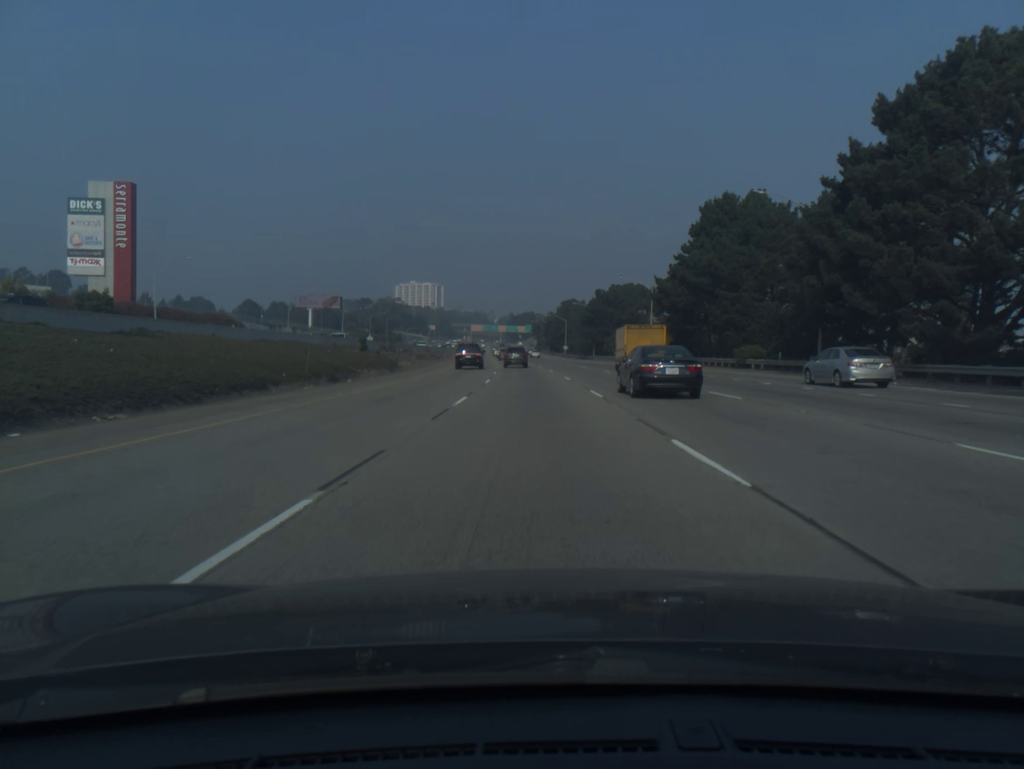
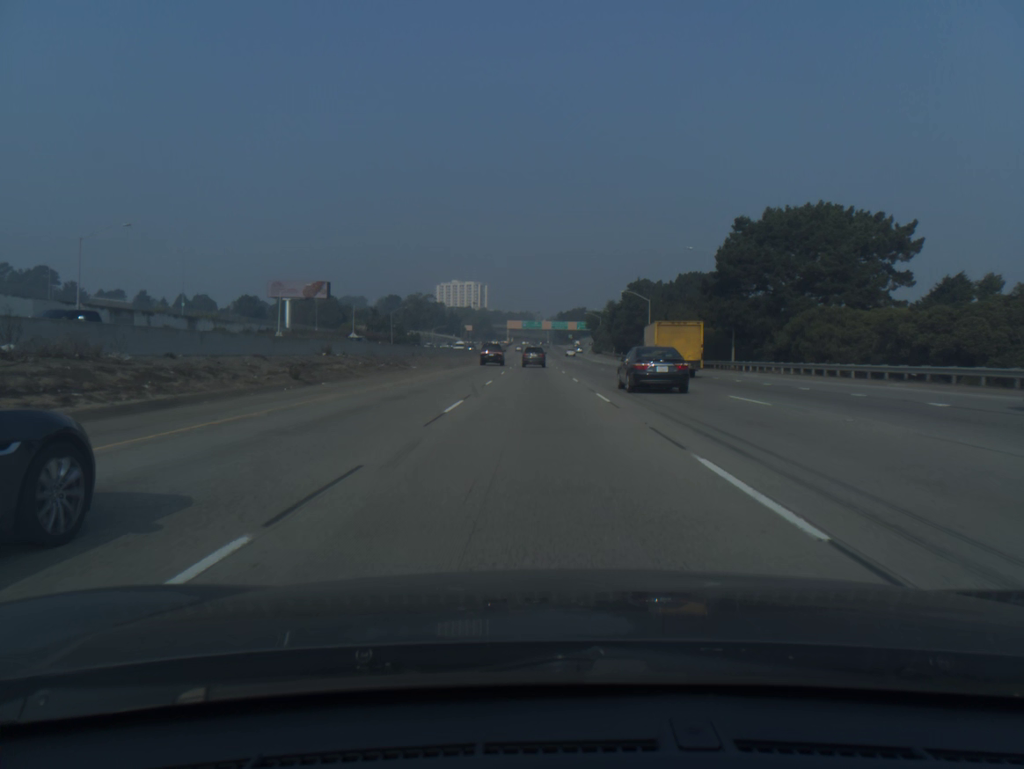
(-2.3, +75.1) m; -4°
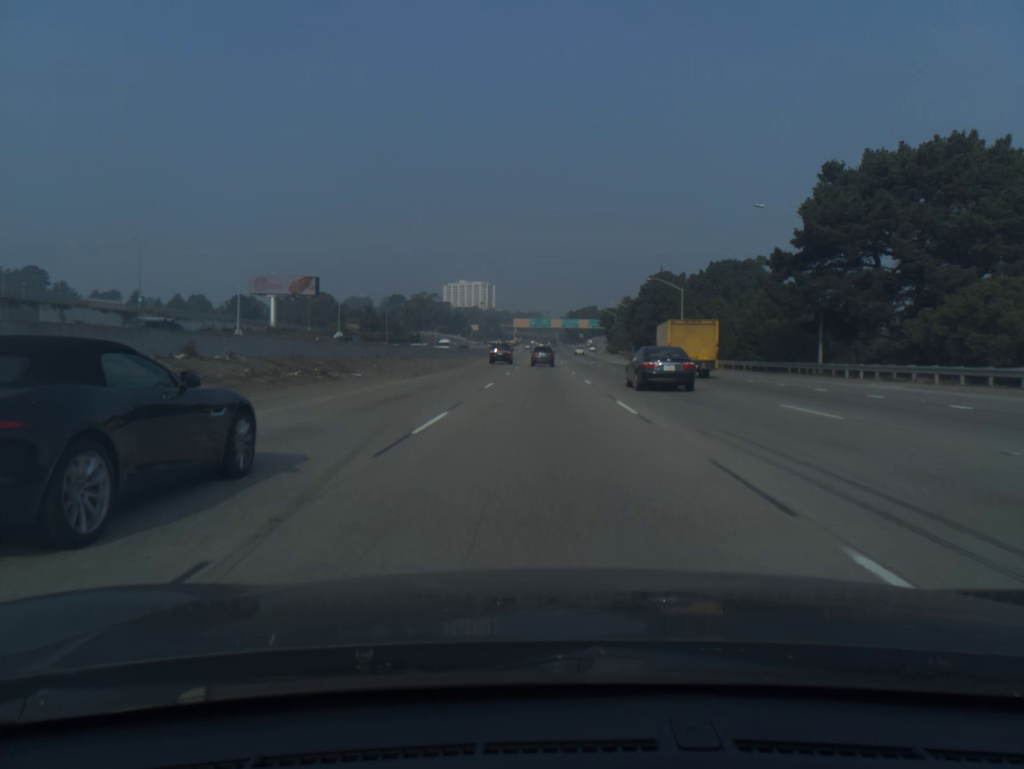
(-0.1, +18.8) m; -1°
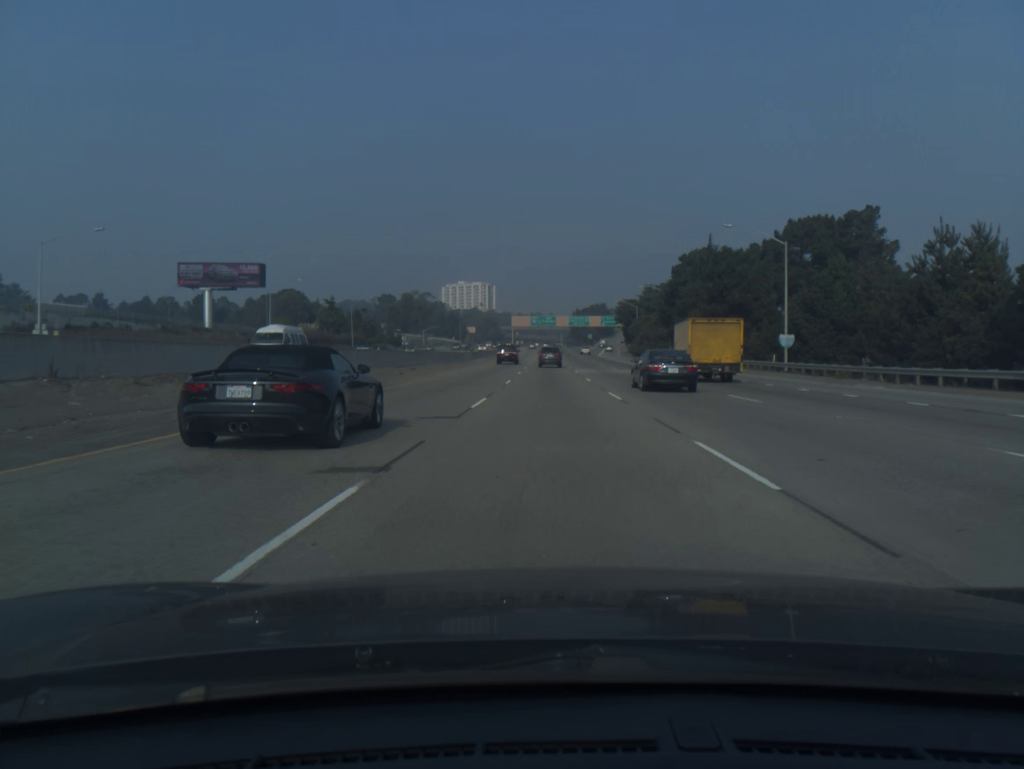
(-0.1, +37.6) m; 0°
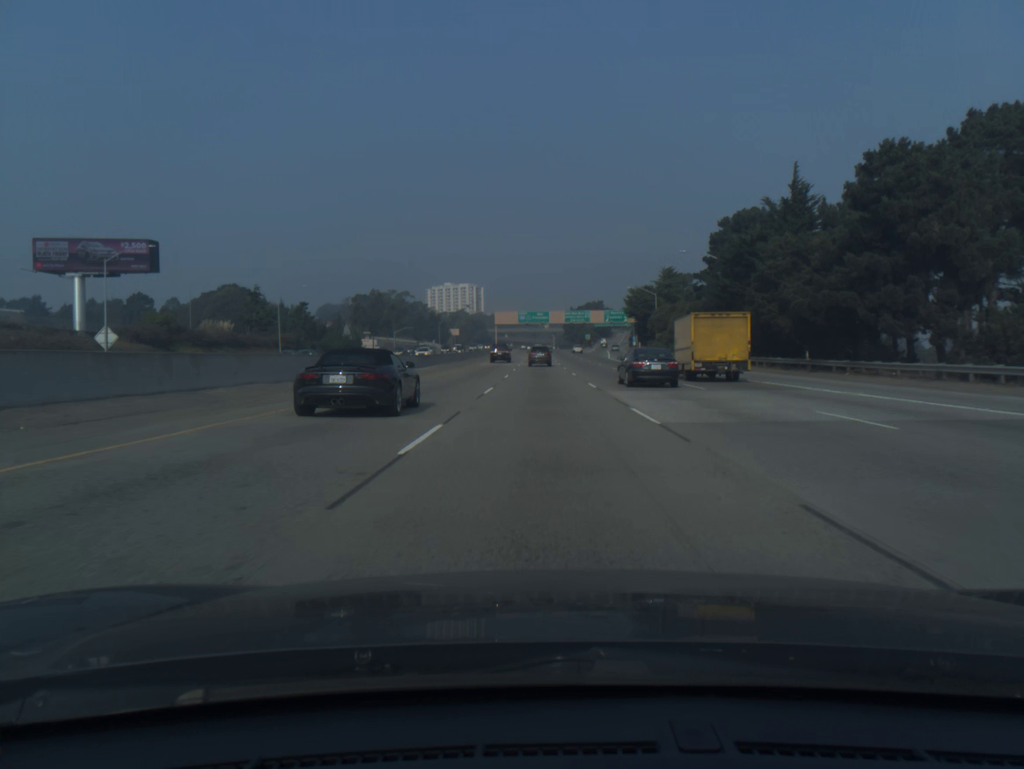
(+0.2, +37.5) m; +1°
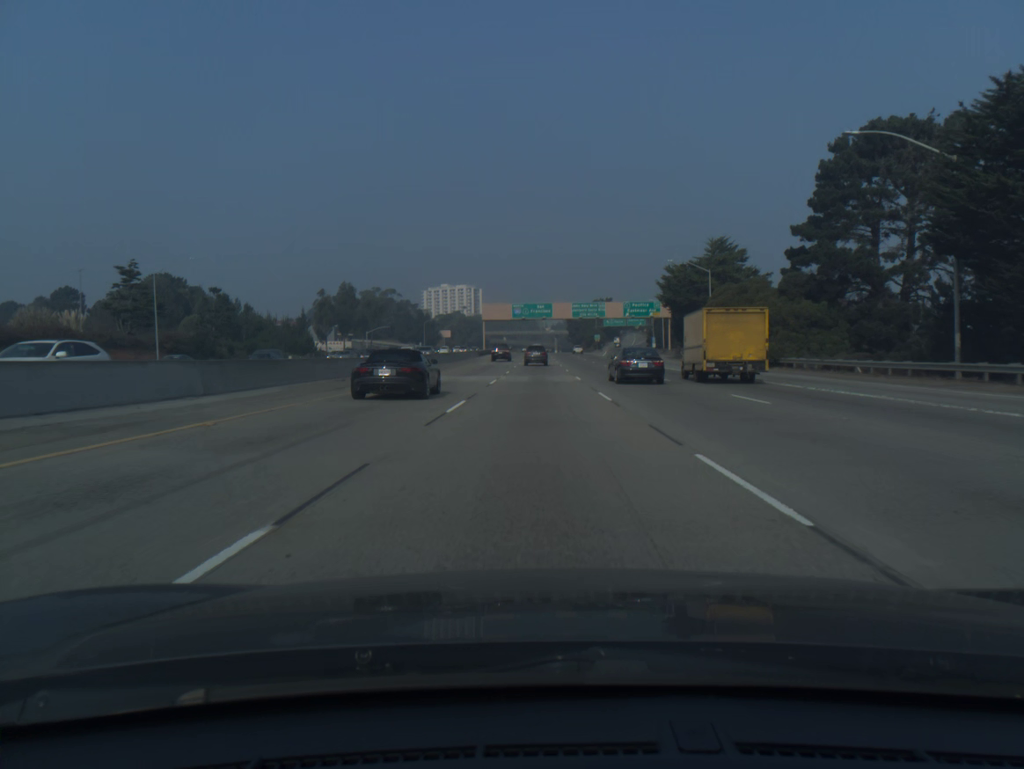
(0.0, +37.4) m; 0°
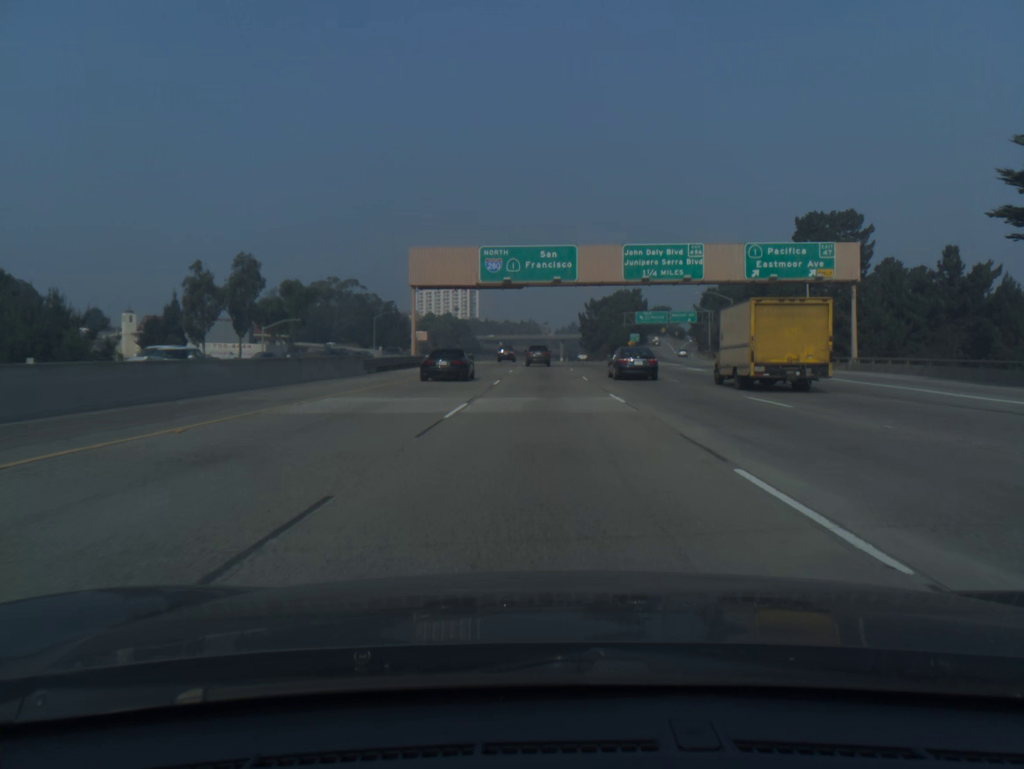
(-0.4, +74.3) m; 0°
